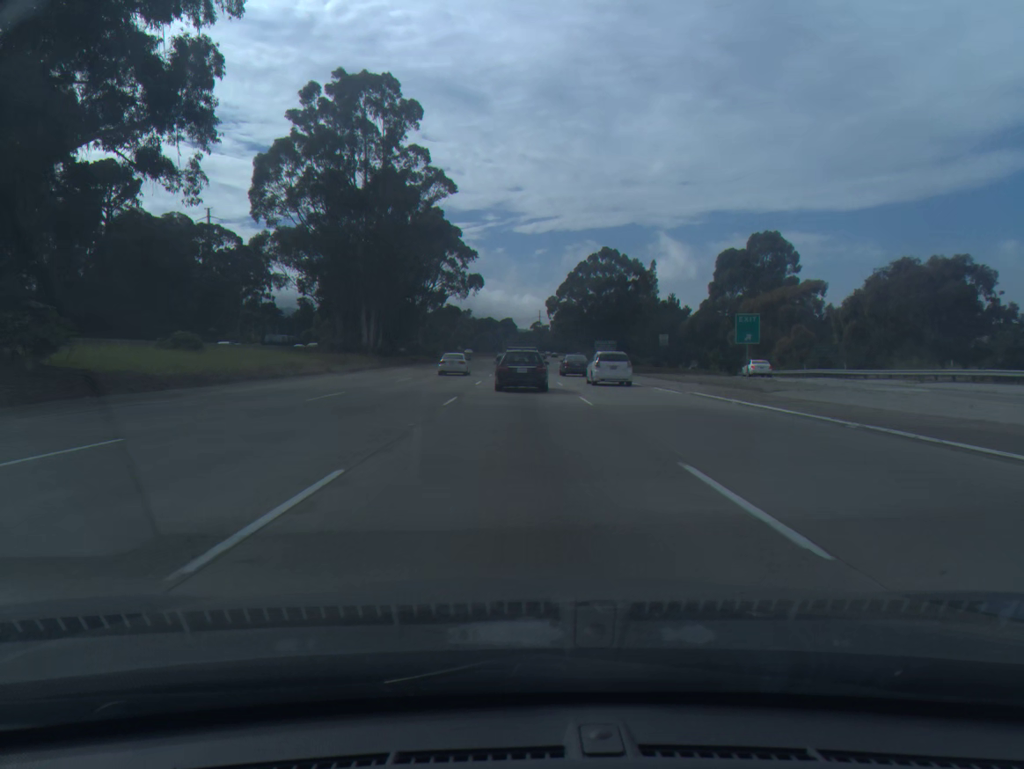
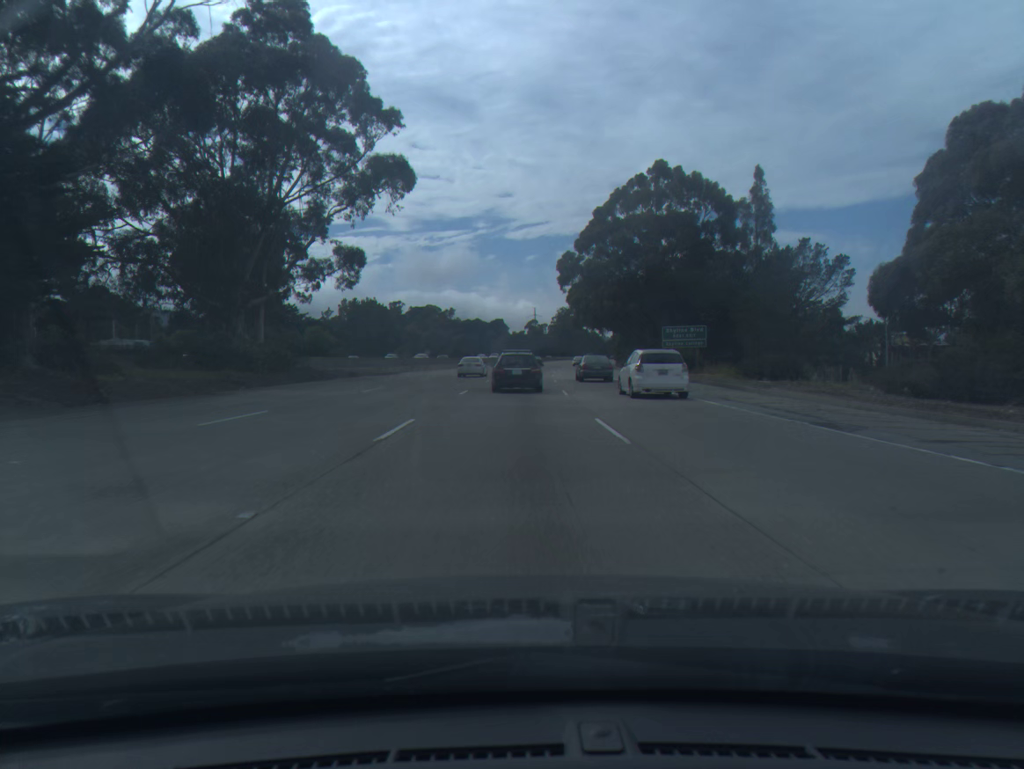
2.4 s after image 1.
(+0.3, +80.2) m; 0°
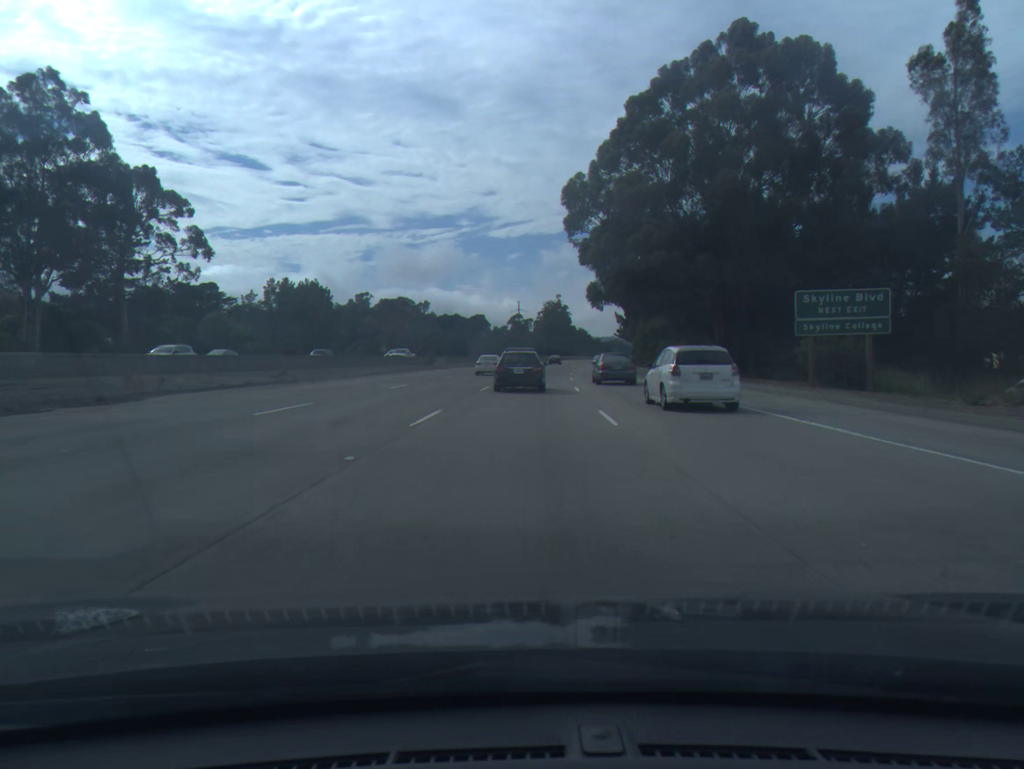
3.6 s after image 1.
(+0.3, +41.5) m; +1°
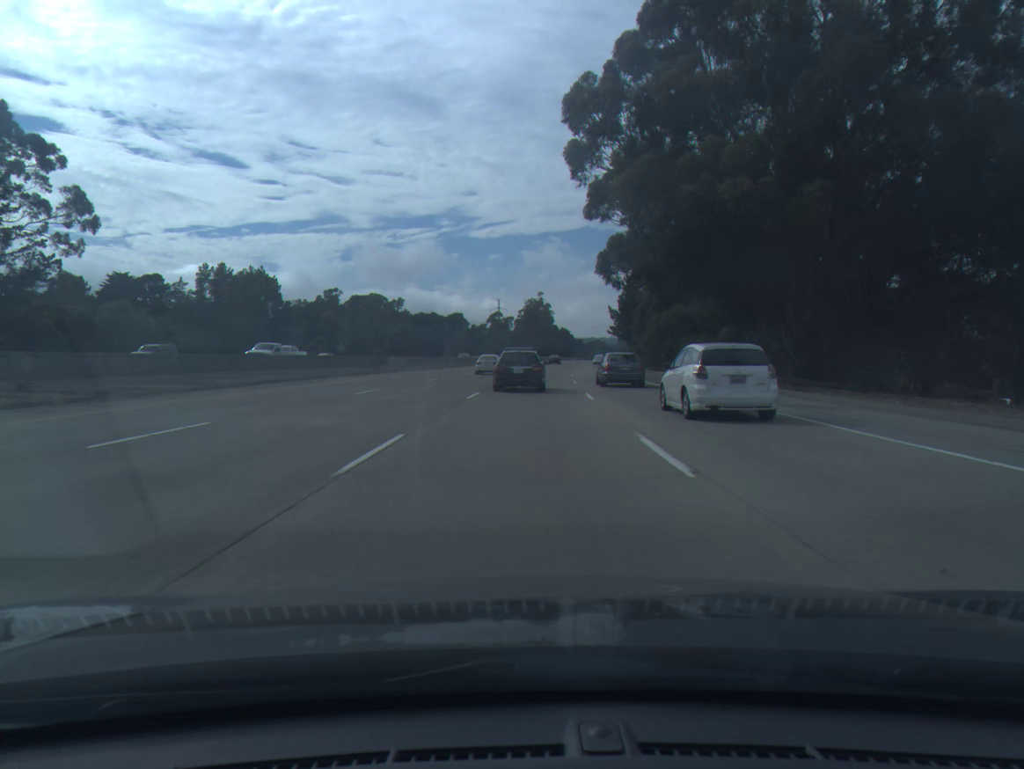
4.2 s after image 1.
(+0.2, +20.9) m; +1°
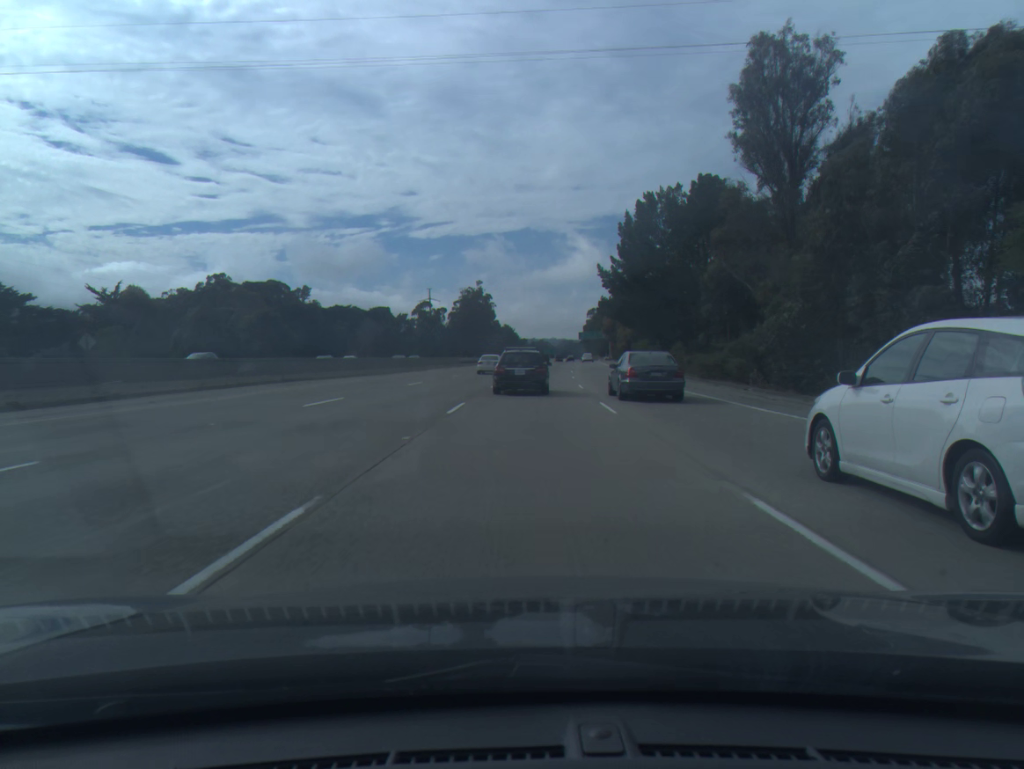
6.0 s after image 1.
(+2.4, +63.7) m; +4°
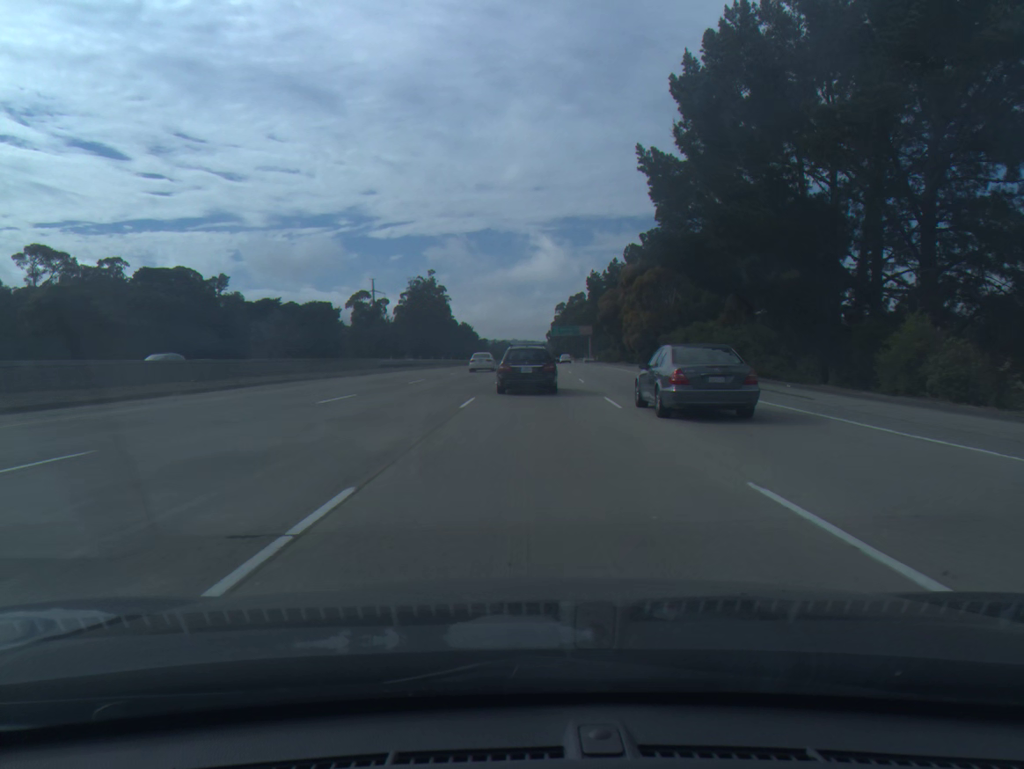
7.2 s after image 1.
(+0.9, +43.1) m; +3°
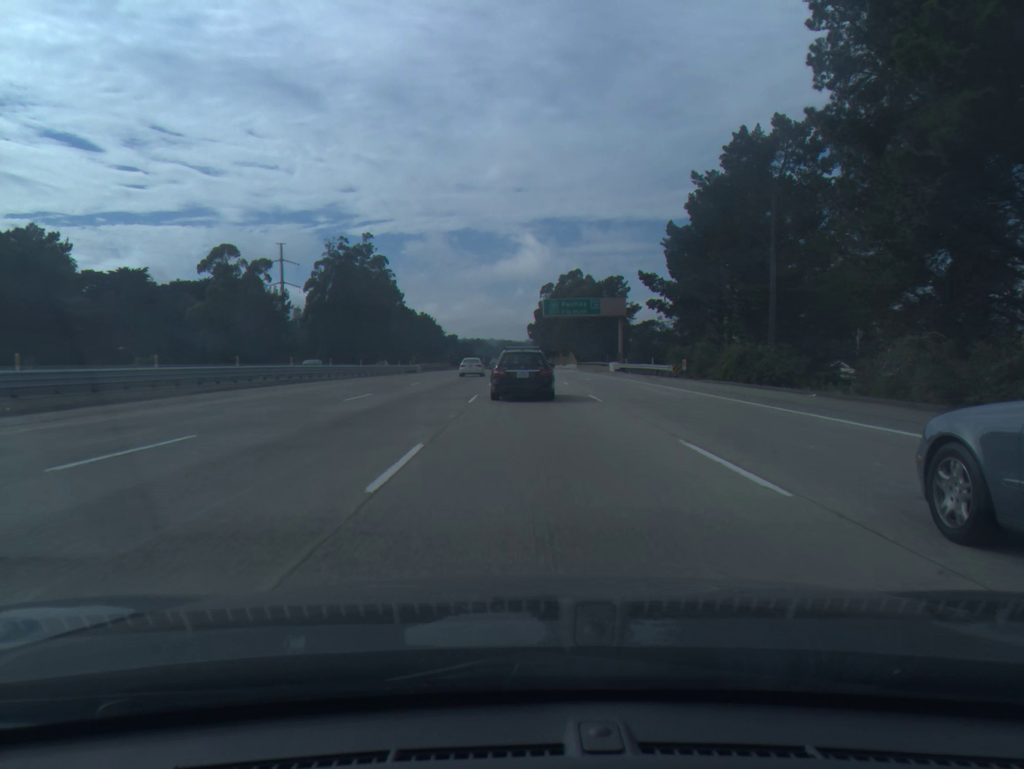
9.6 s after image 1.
(+2.2, +84.7) m; +2°
